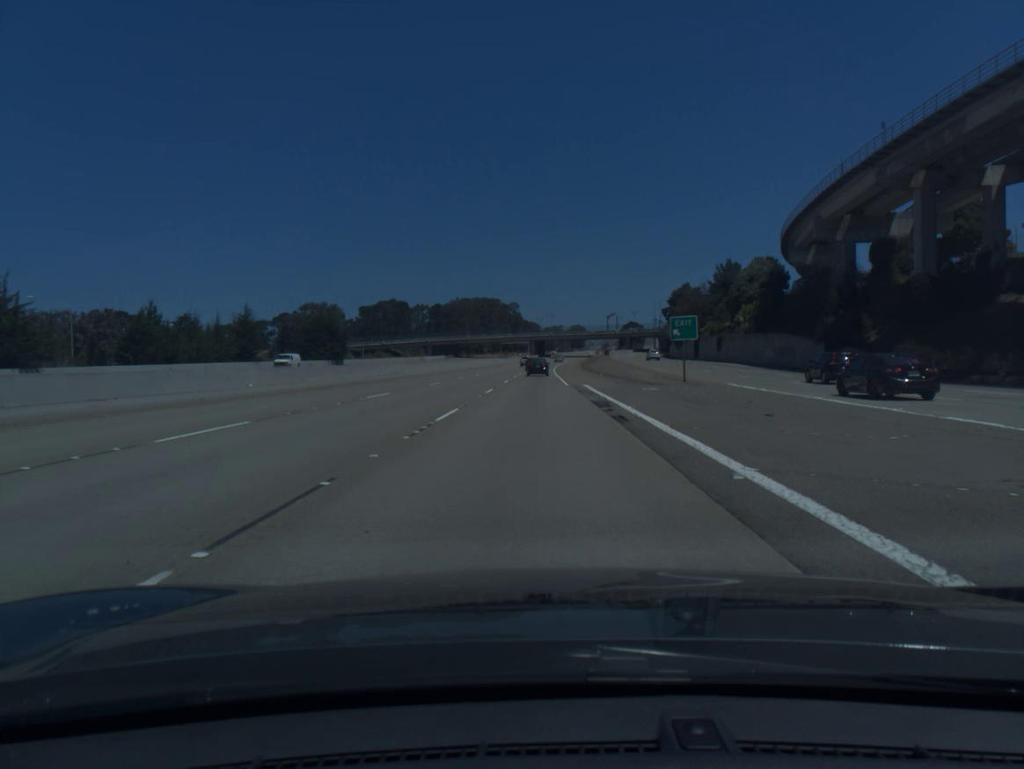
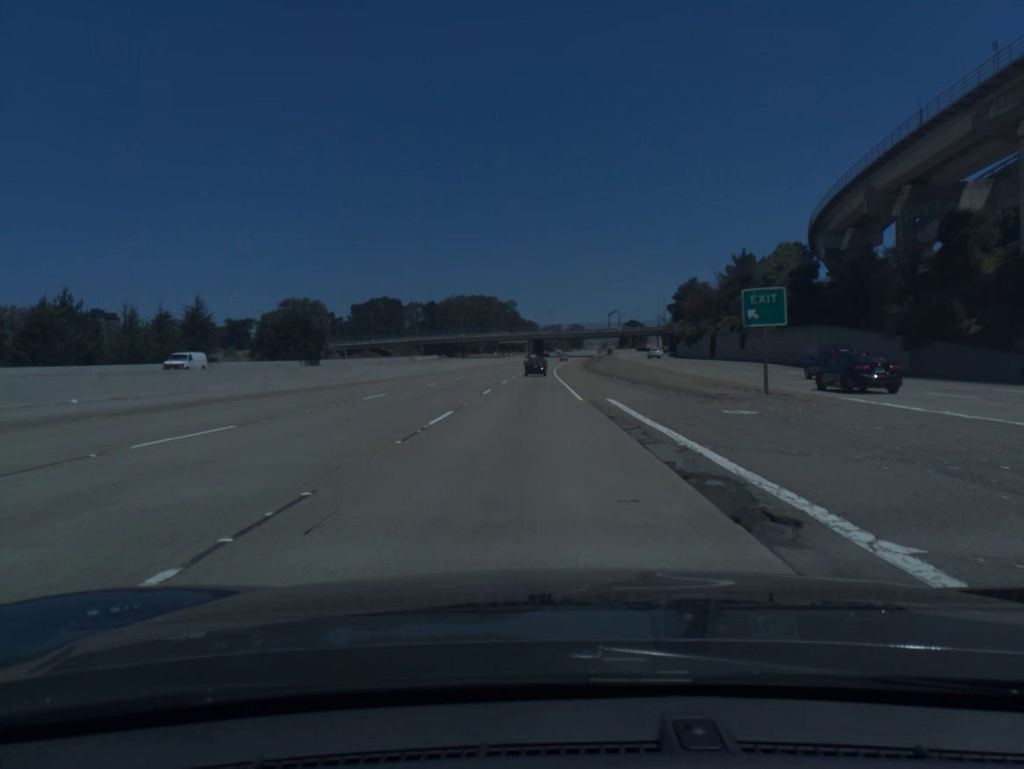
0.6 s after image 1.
(0.0, +14.9) m; 0°
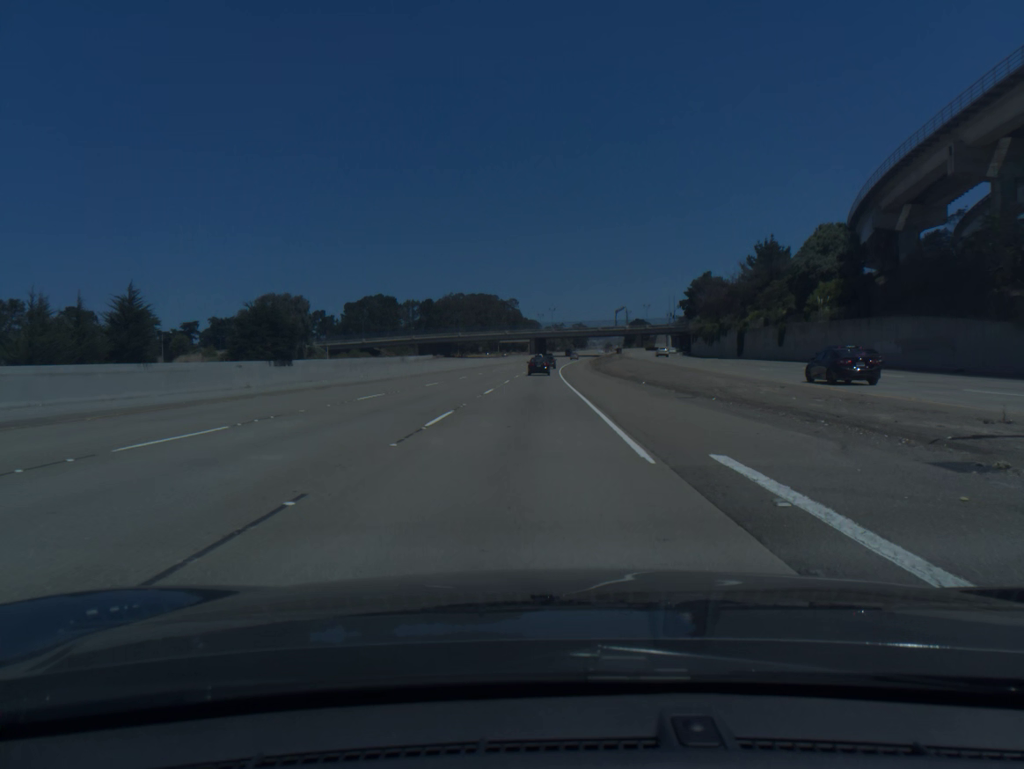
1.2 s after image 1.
(0.0, +15.0) m; 0°
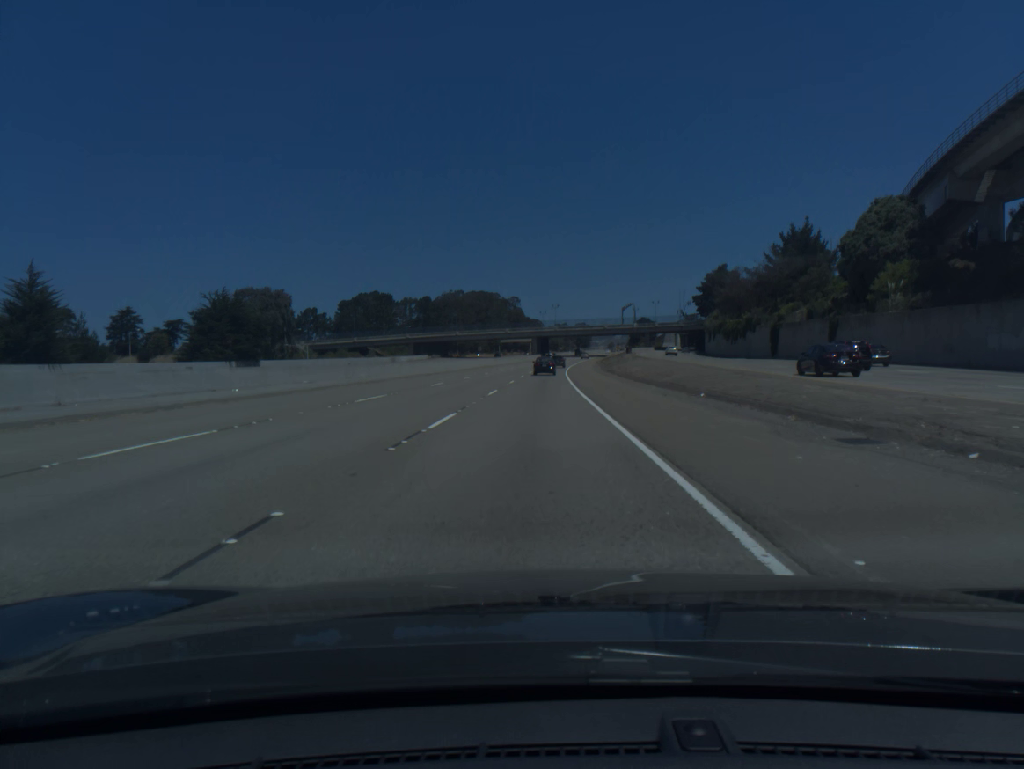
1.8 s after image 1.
(0.0, +15.1) m; 0°
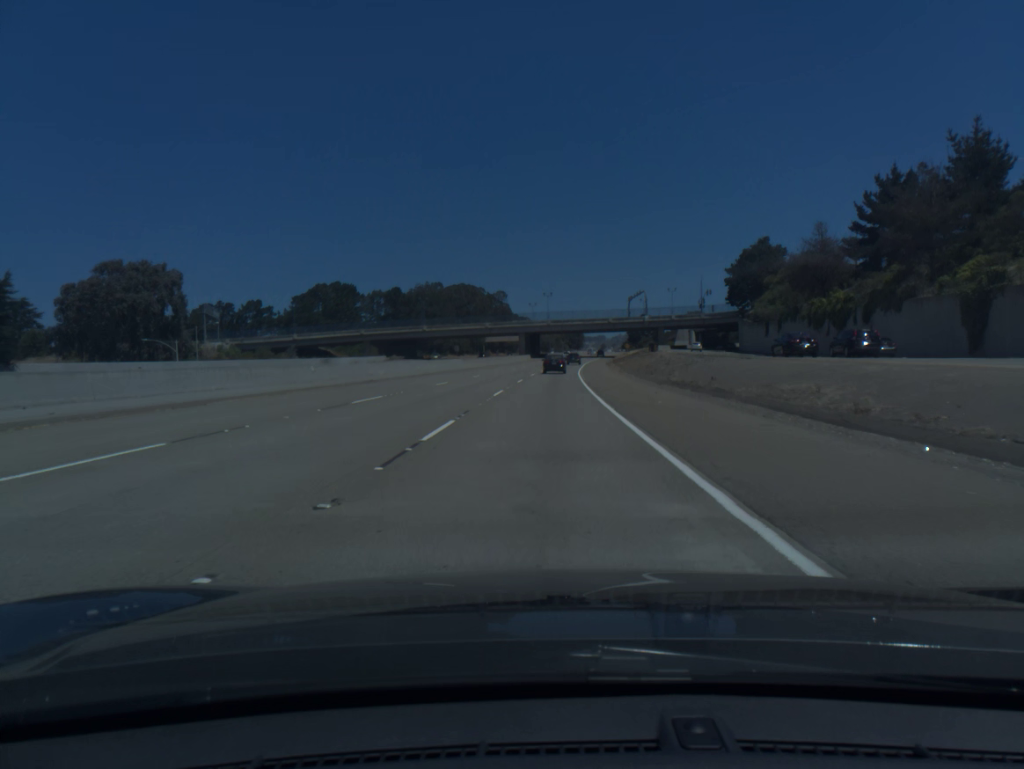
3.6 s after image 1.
(+0.2, +45.4) m; +1°
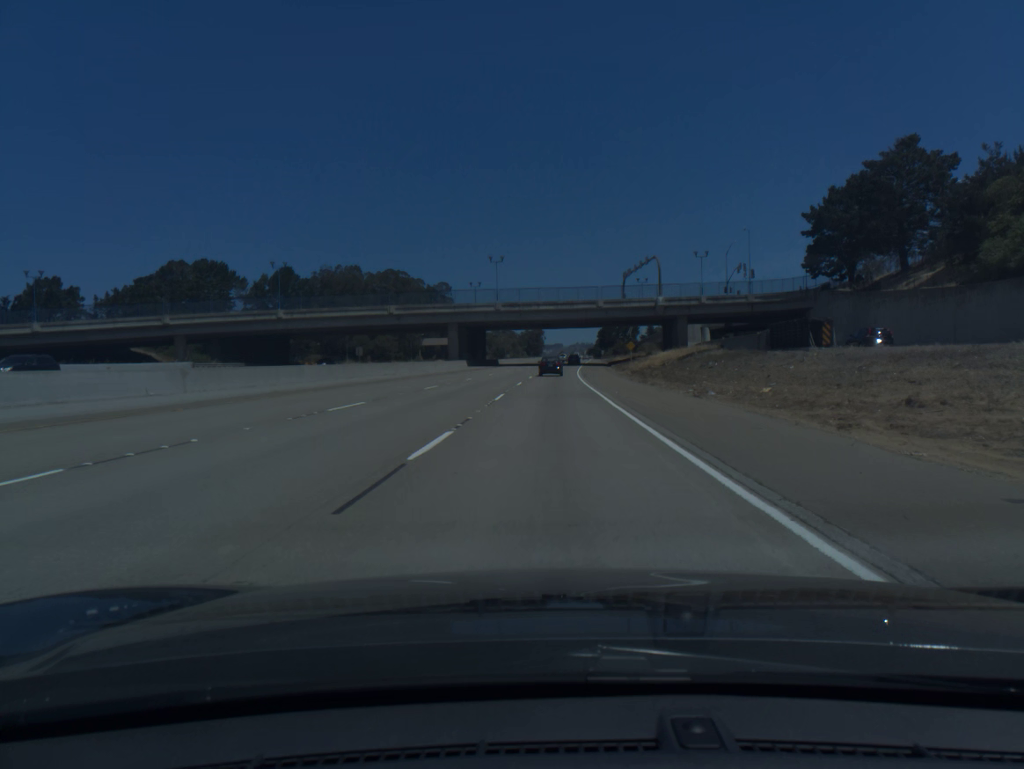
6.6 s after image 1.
(+1.9, +74.8) m; +3°
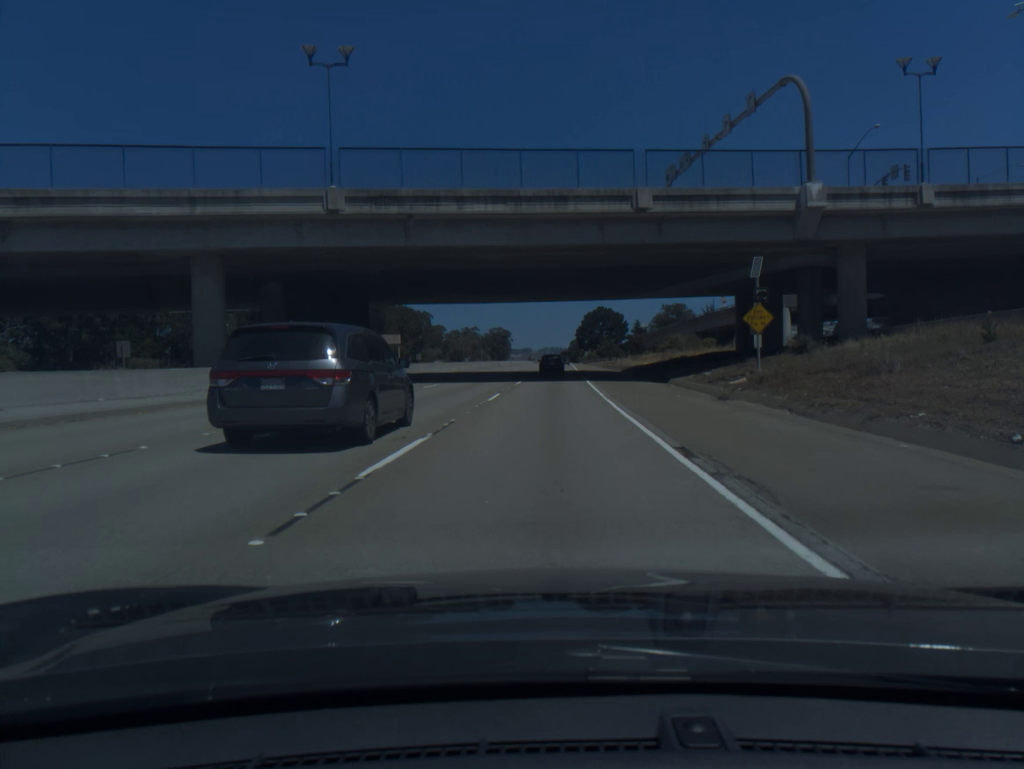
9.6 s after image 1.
(+1.9, +73.7) m; +2°
